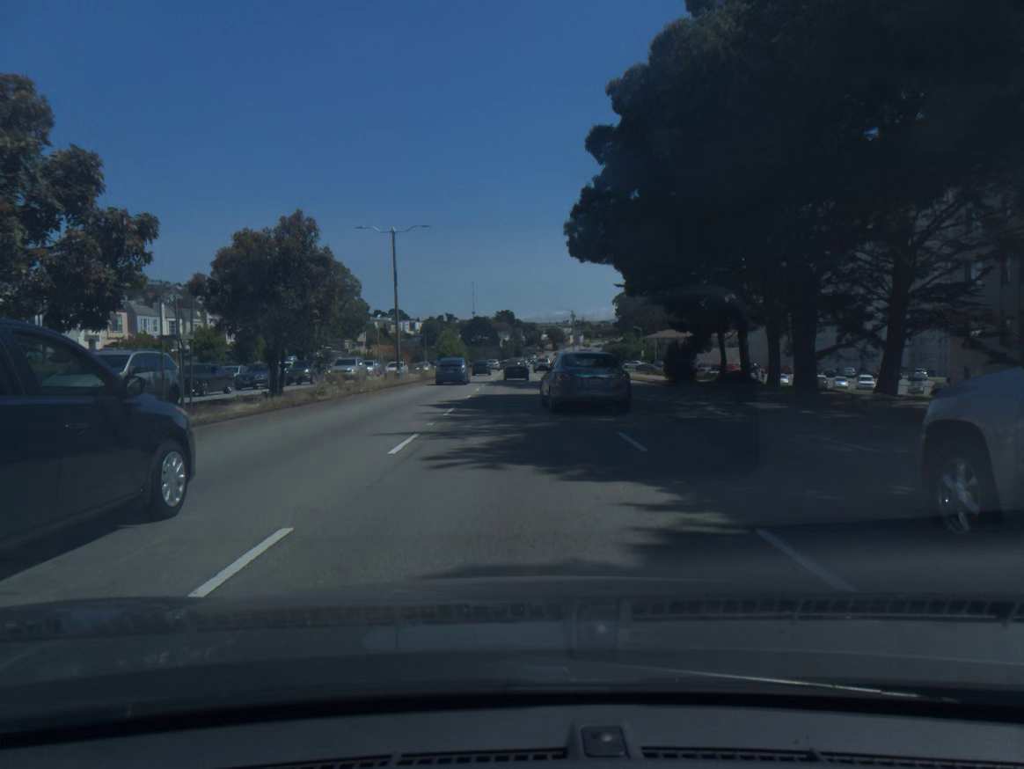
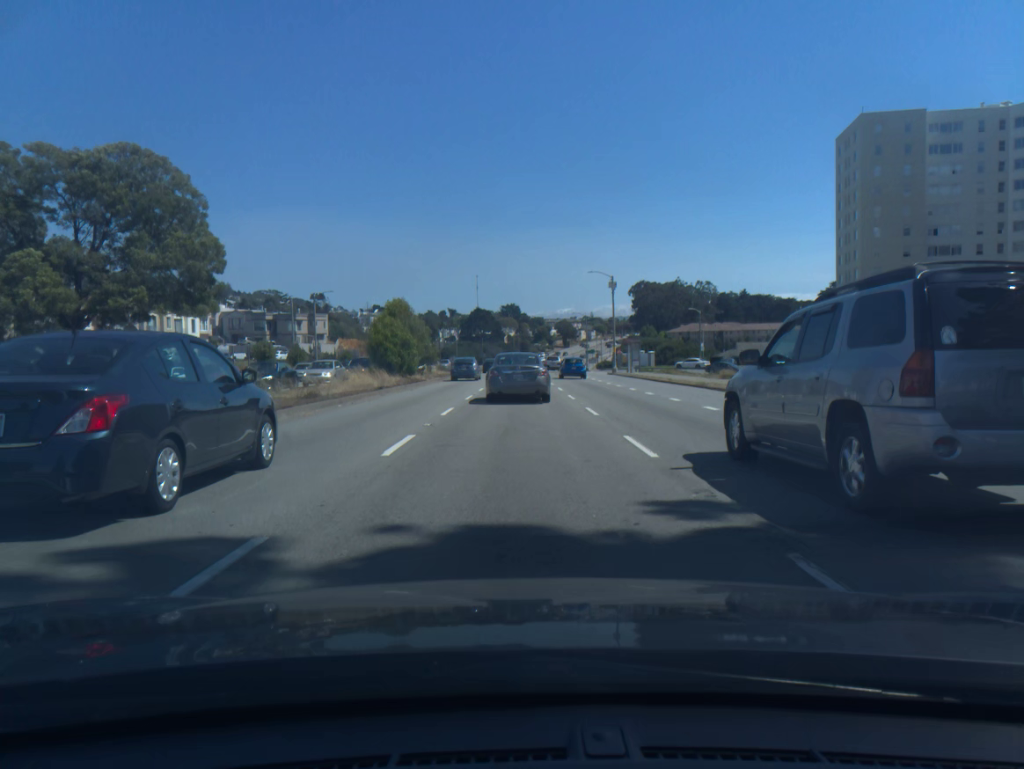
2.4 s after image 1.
(-0.2, +44.8) m; -1°
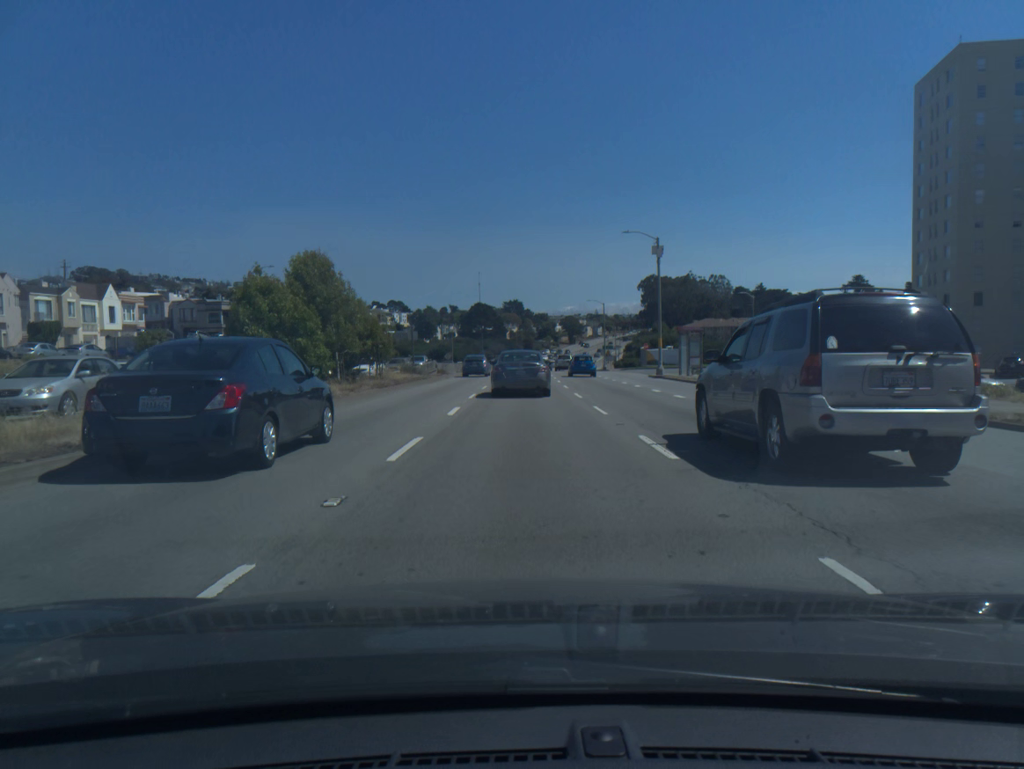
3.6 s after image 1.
(-0.1, +22.8) m; 0°
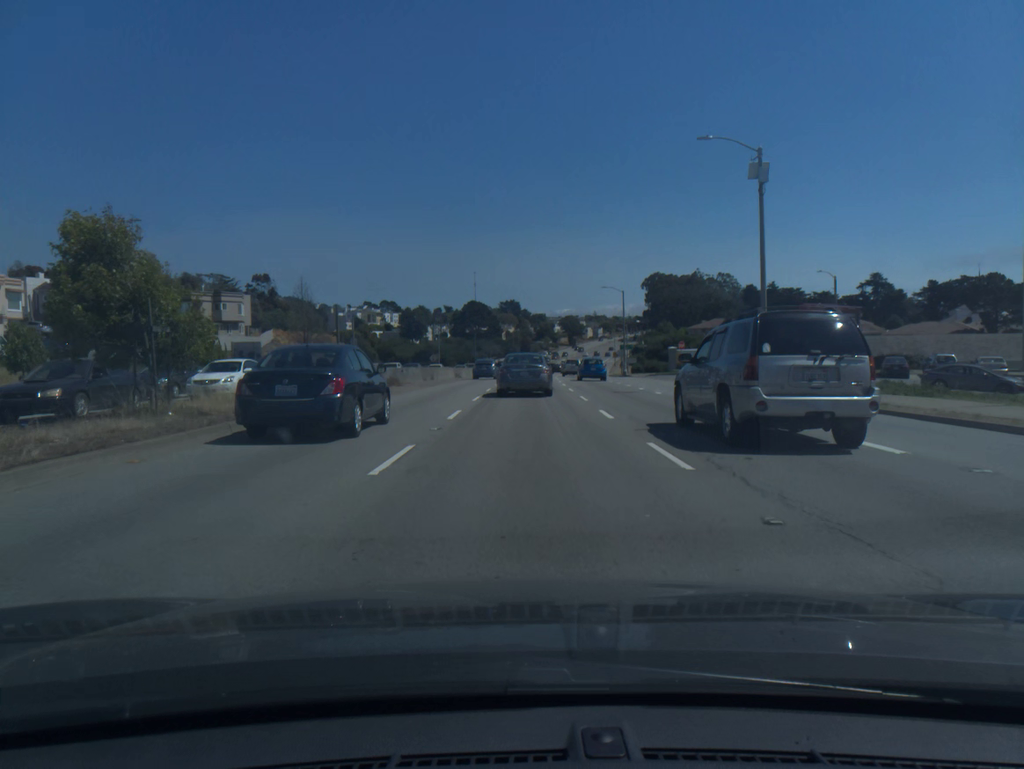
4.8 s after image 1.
(+0.1, +22.9) m; 0°
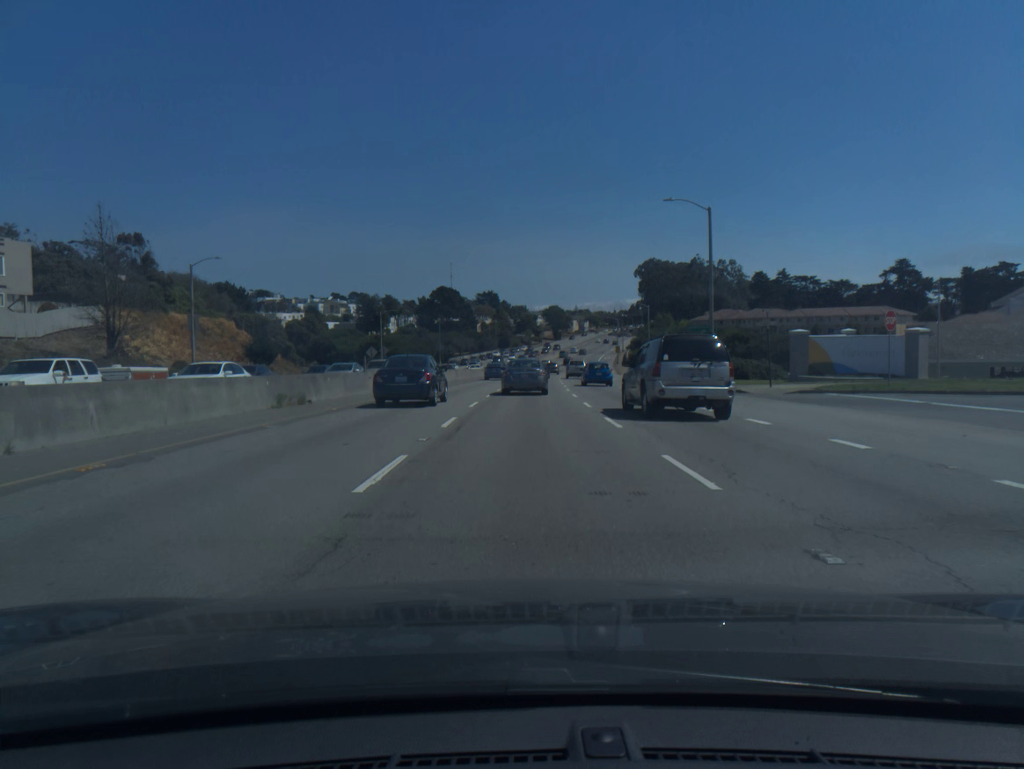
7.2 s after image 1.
(+0.4, +45.6) m; +1°
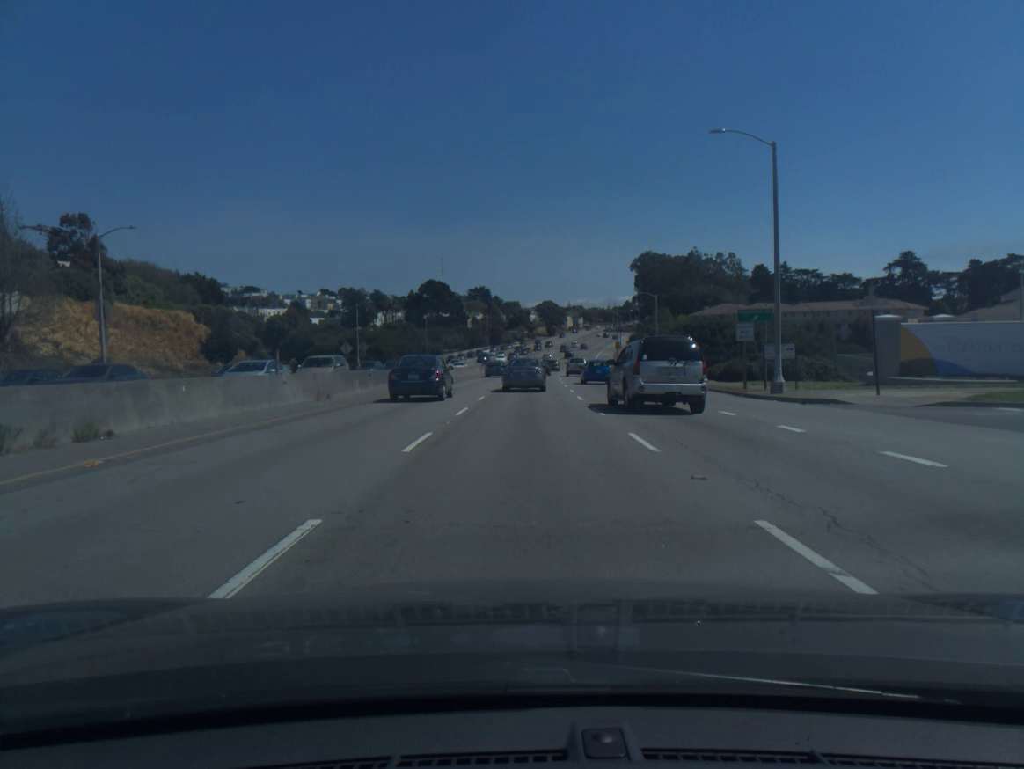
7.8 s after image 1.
(0.0, +11.4) m; +1°
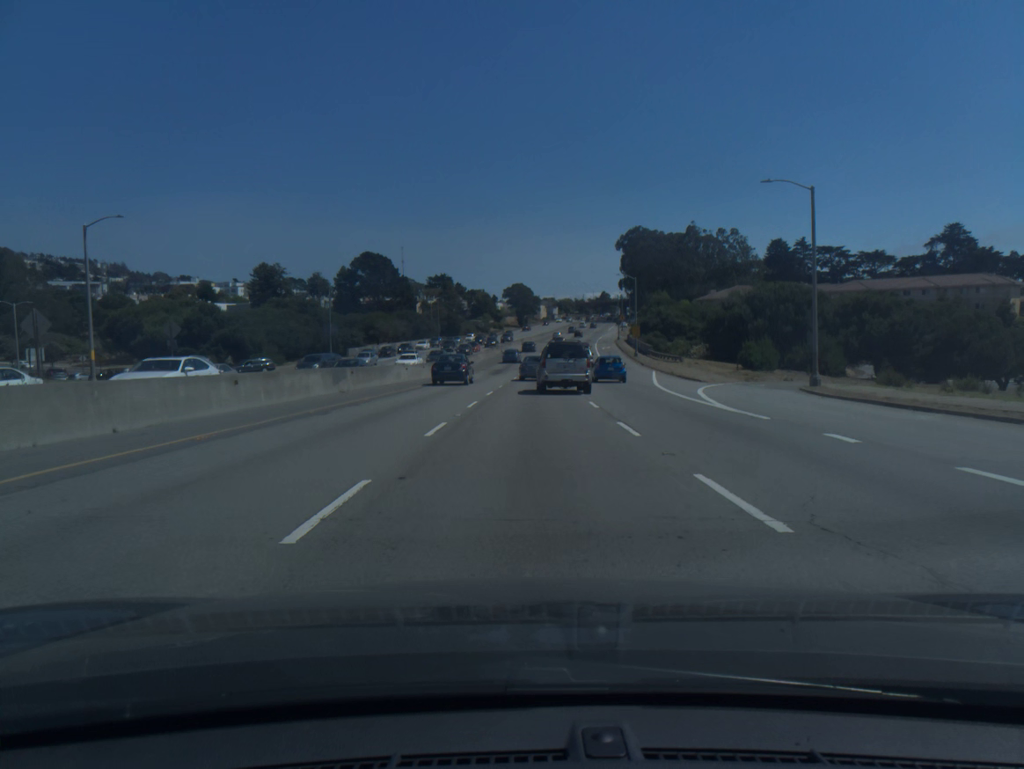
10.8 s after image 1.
(+1.2, +57.2) m; +2°
